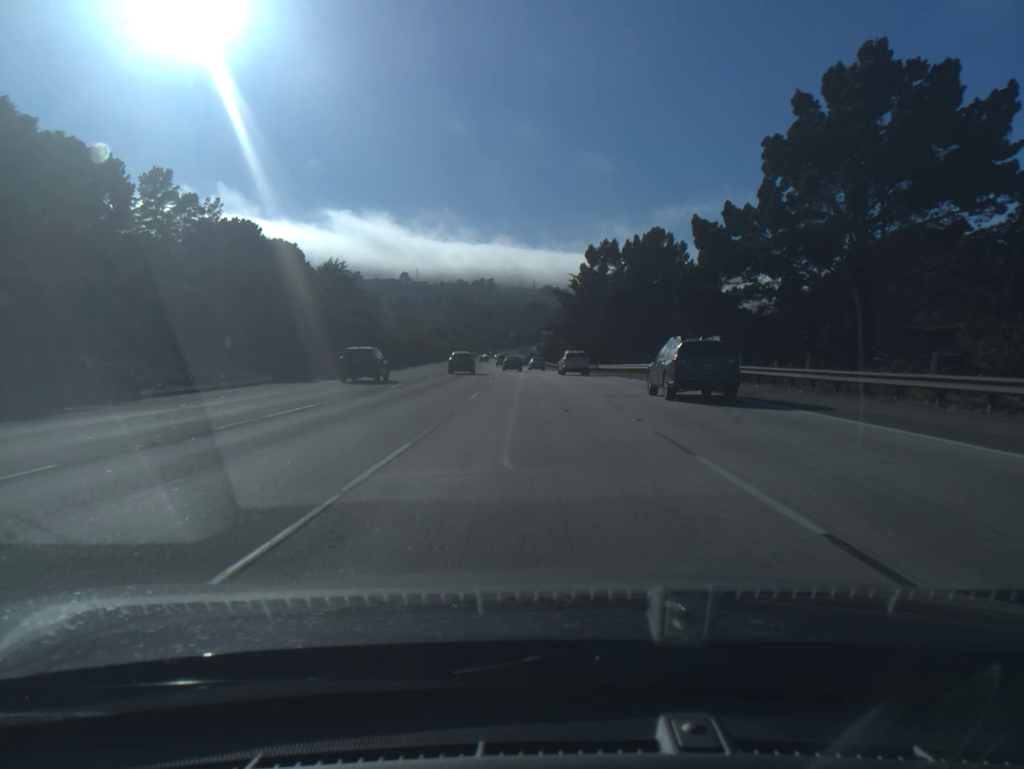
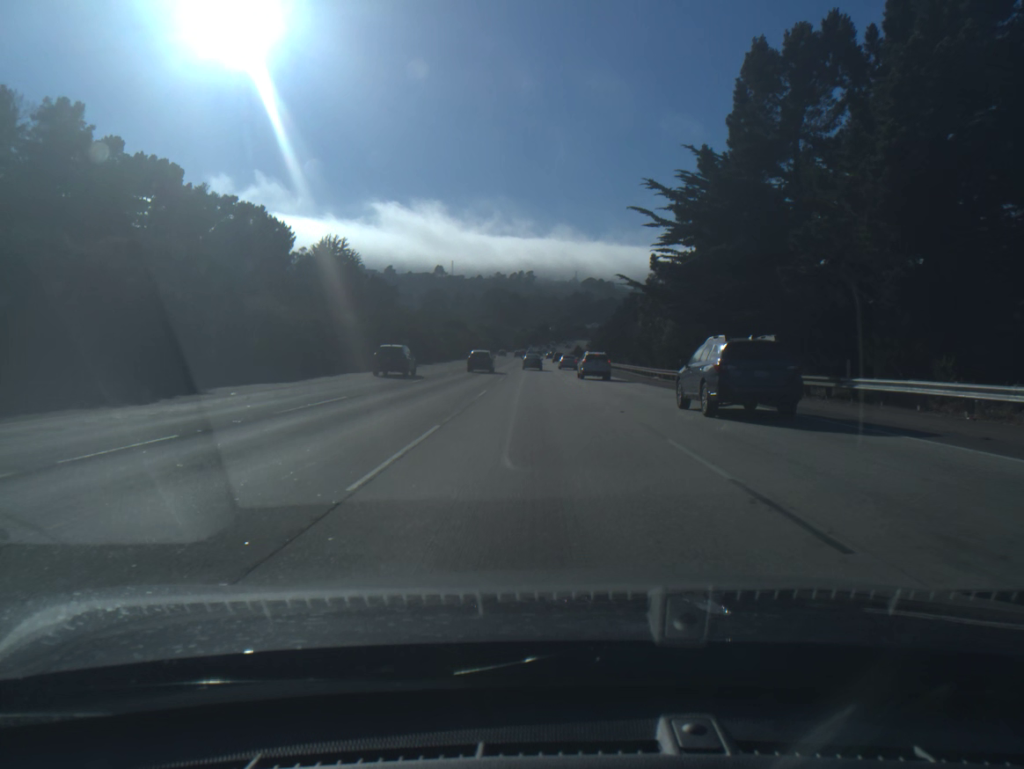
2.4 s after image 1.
(-1.6, +55.7) m; -3°
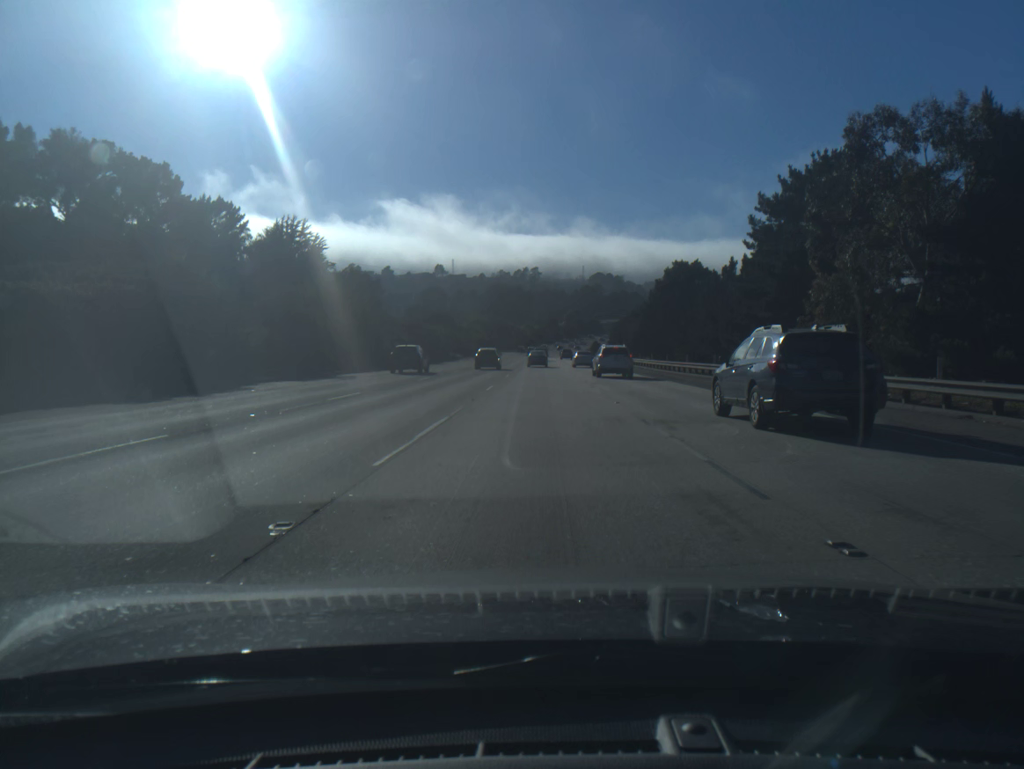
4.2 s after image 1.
(-0.3, +42.6) m; -1°
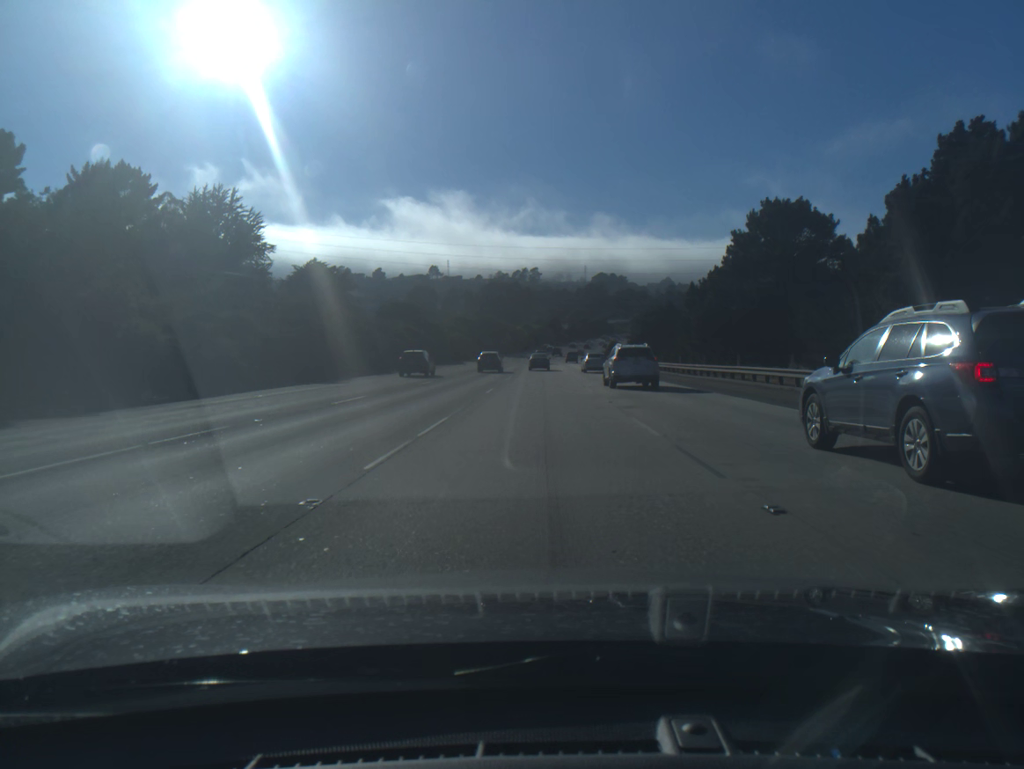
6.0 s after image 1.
(+0.1, +42.9) m; 0°
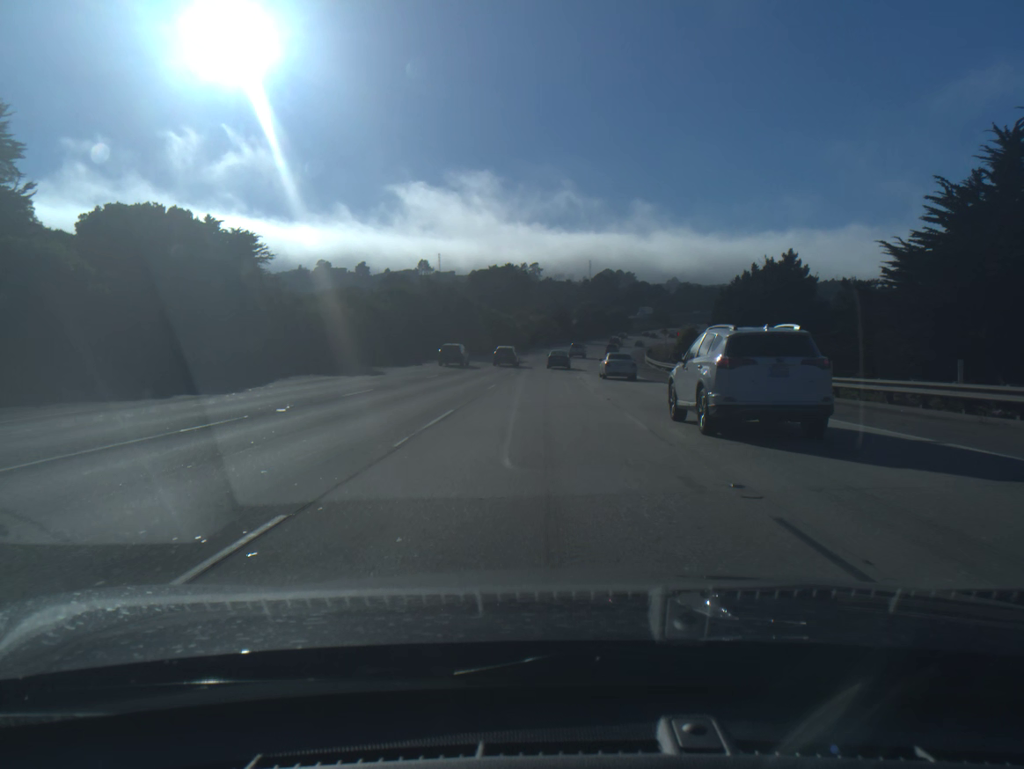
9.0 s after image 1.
(0.0, +71.7) m; 0°
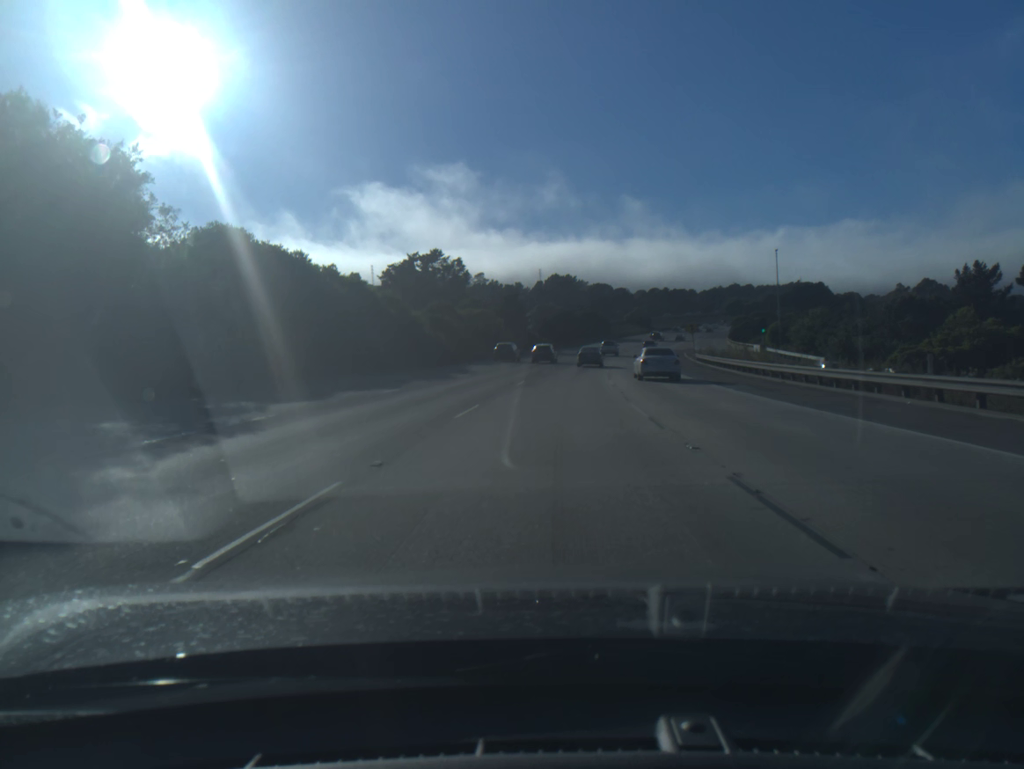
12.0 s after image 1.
(+1.5, +71.1) m; +4°
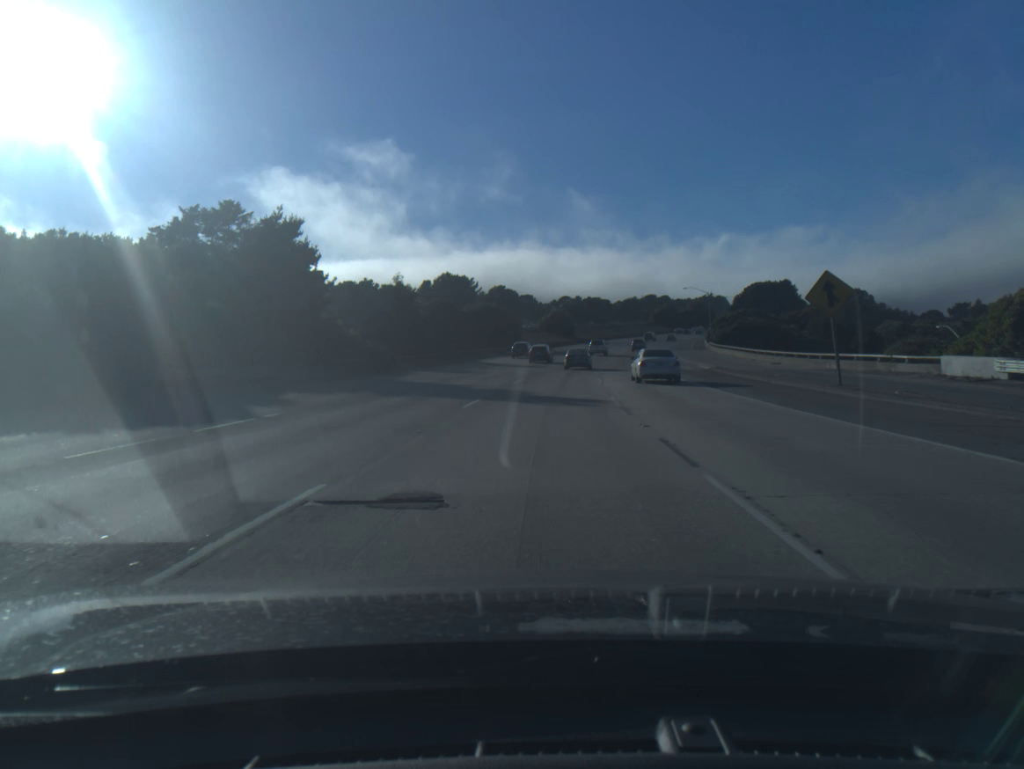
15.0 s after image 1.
(+4.5, +69.0) m; +7°
